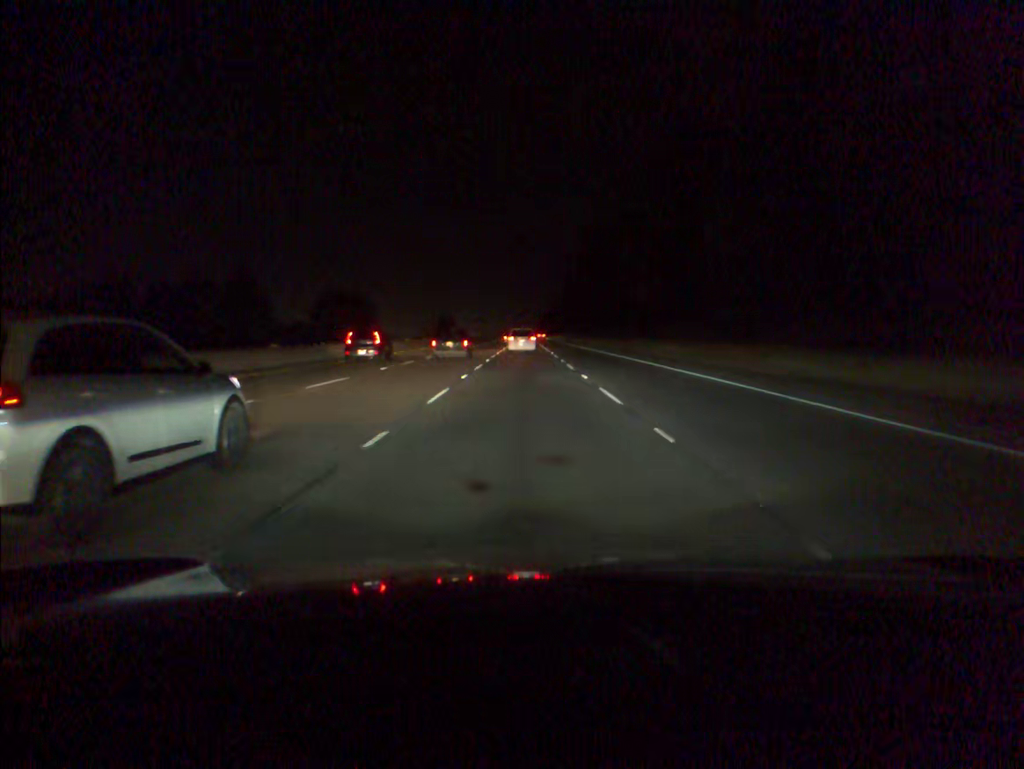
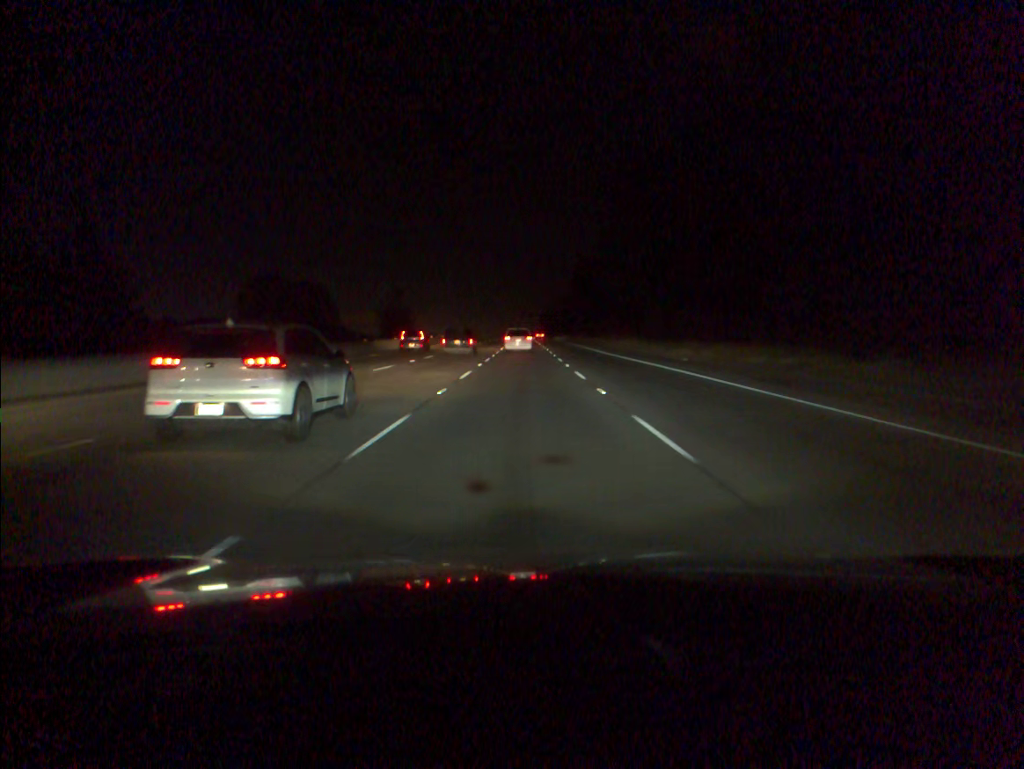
(+0.1, +64.7) m; 0°
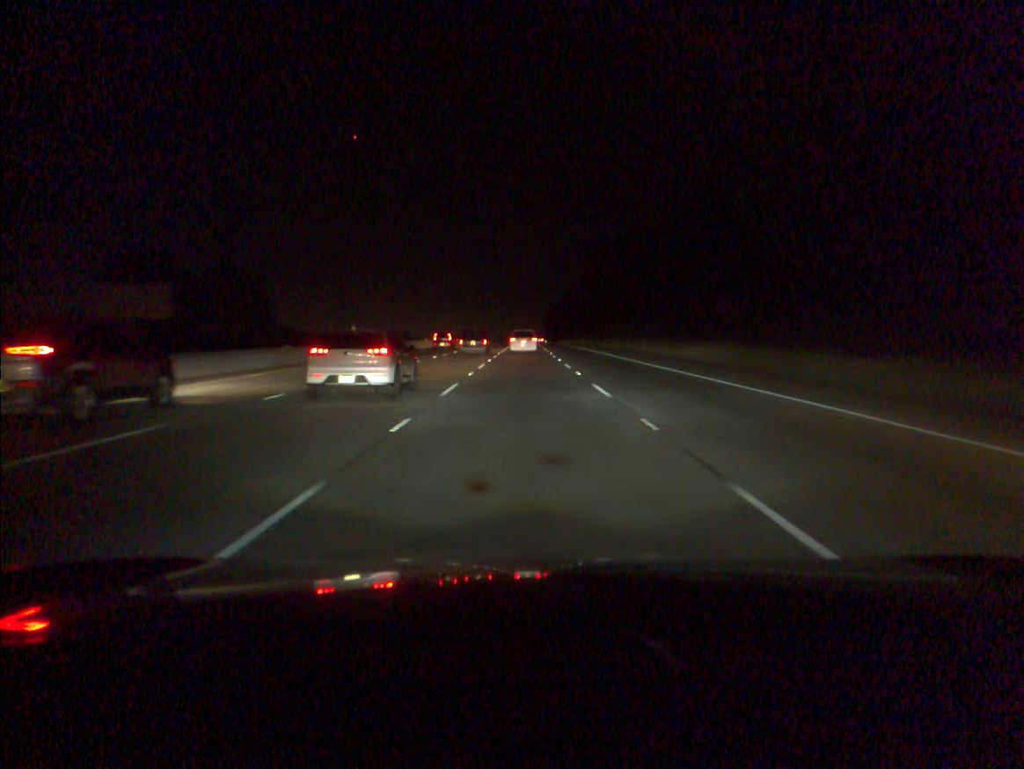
(0.0, +64.6) m; 0°
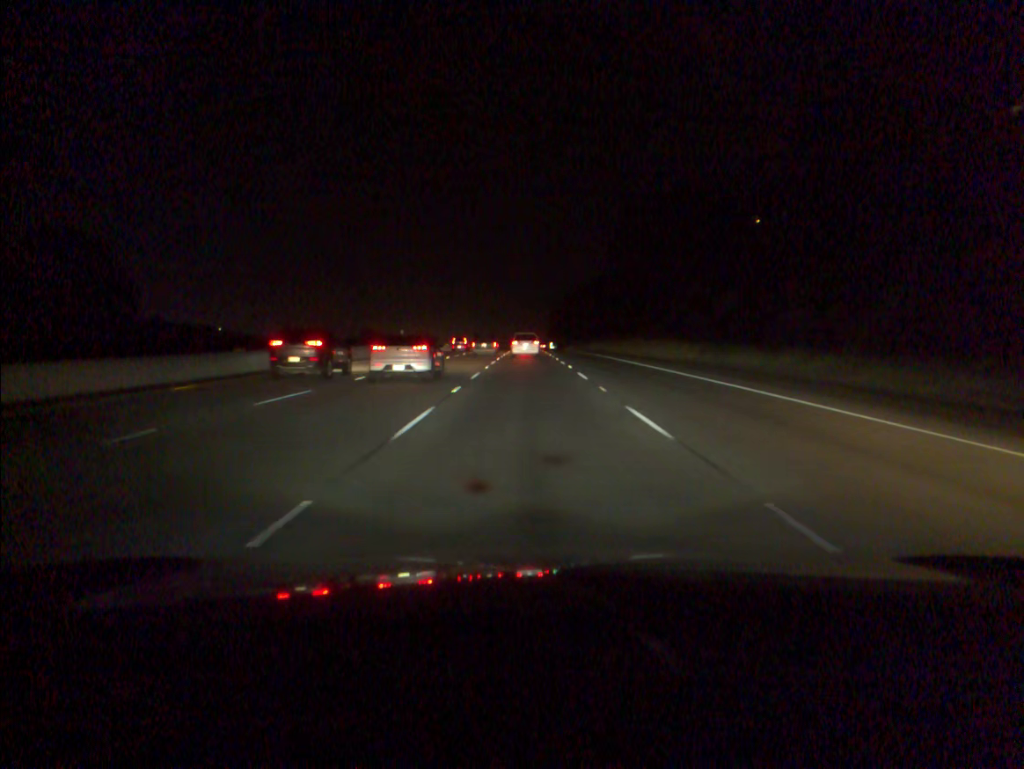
(0.0, +65.3) m; 0°
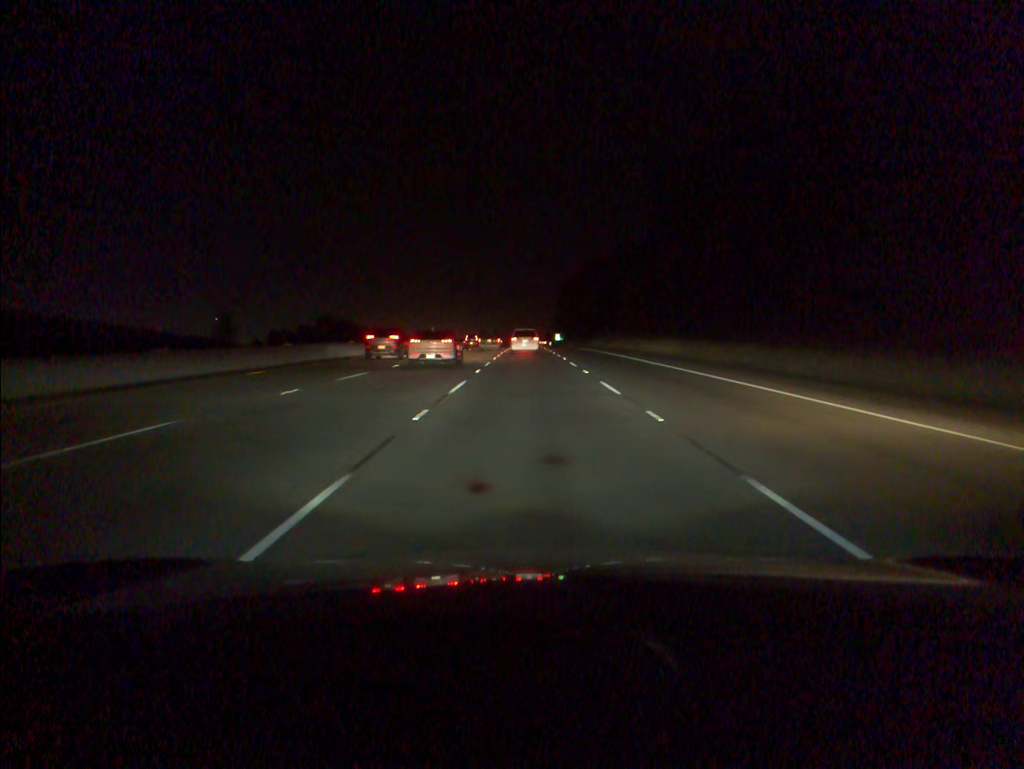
(+0.1, +66.1) m; 0°
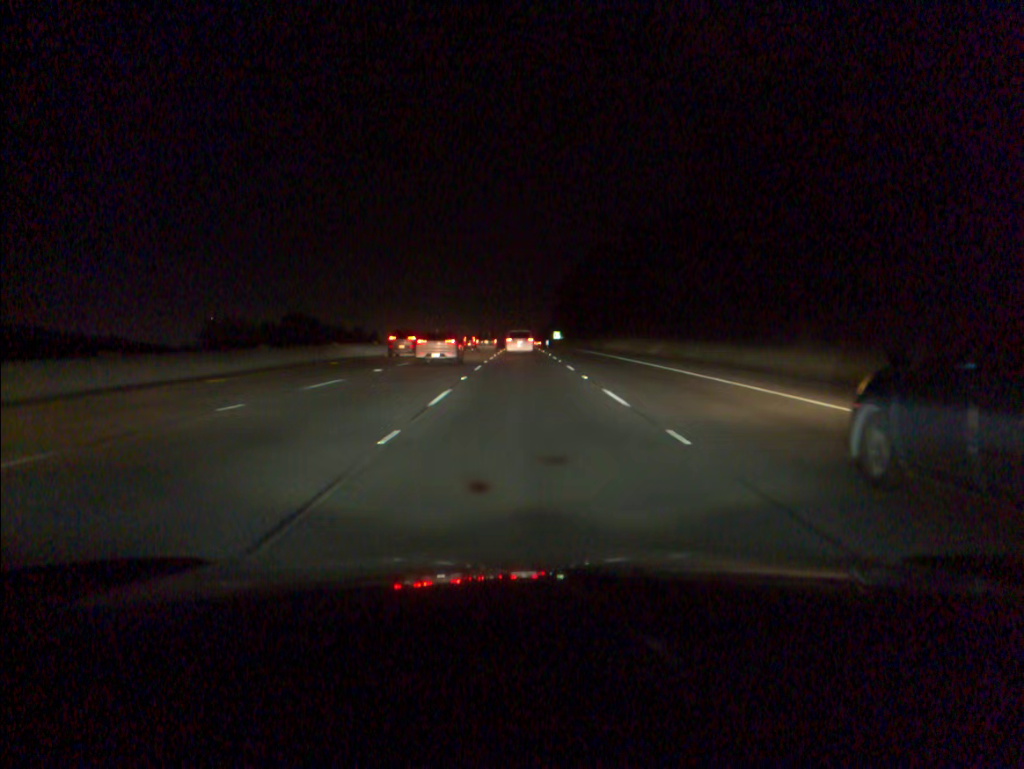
(+0.1, +32.1) m; 0°
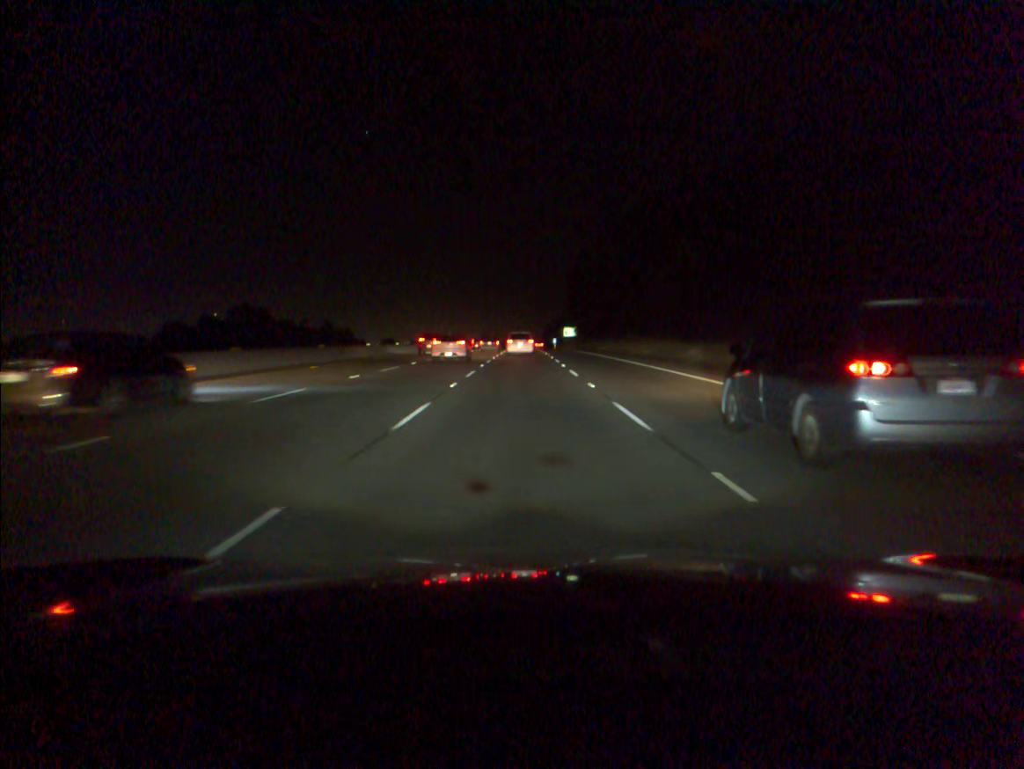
(0.0, +47.5) m; 0°
